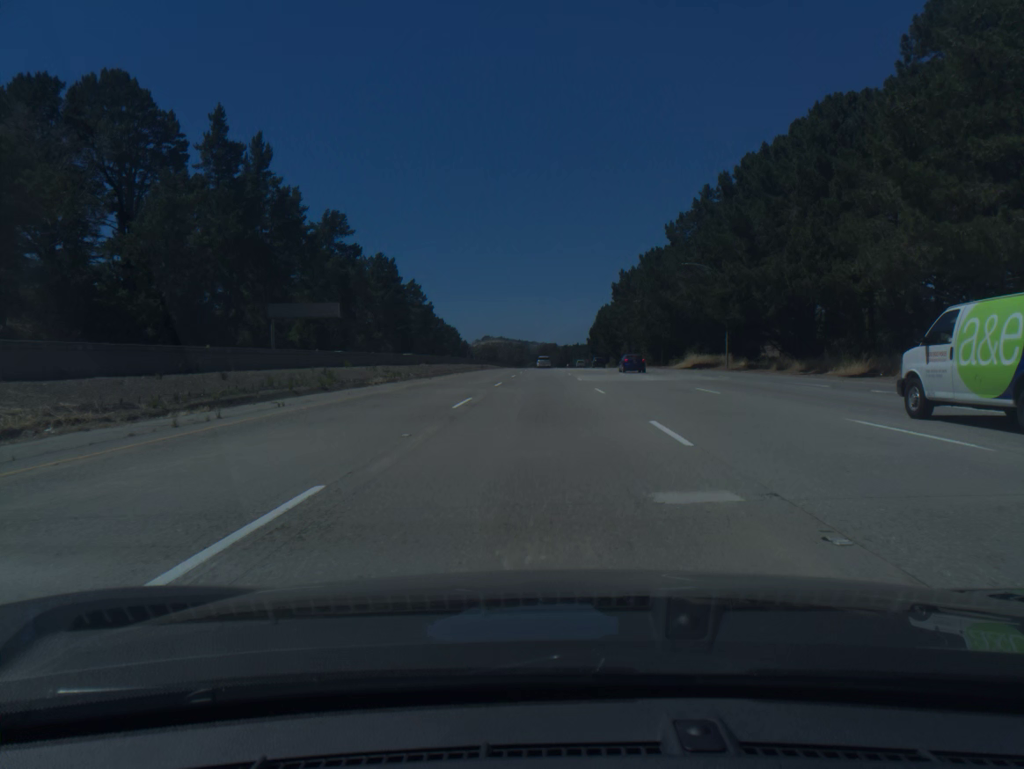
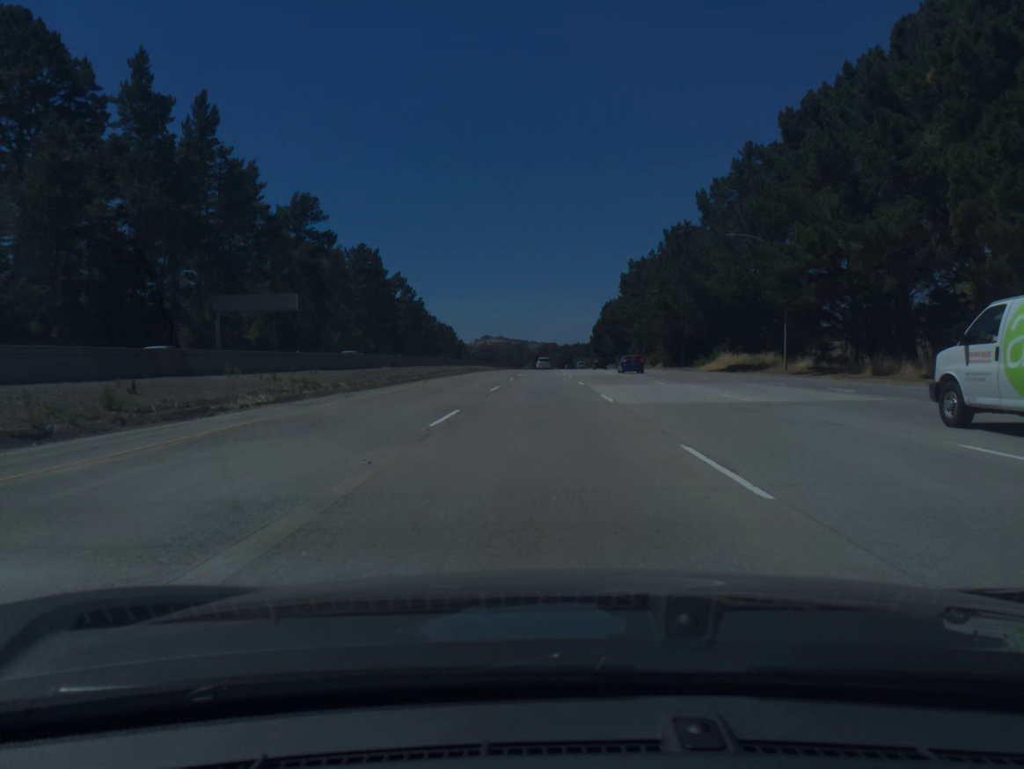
(0.0, +18.2) m; 0°
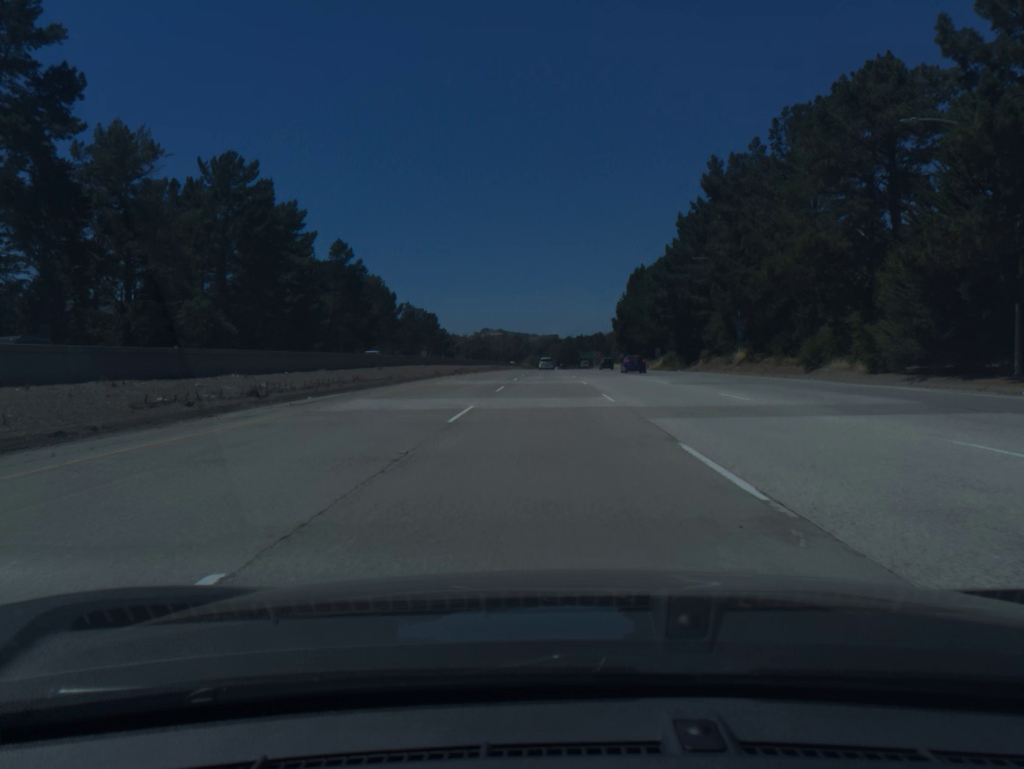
(-0.1, +72.9) m; 0°
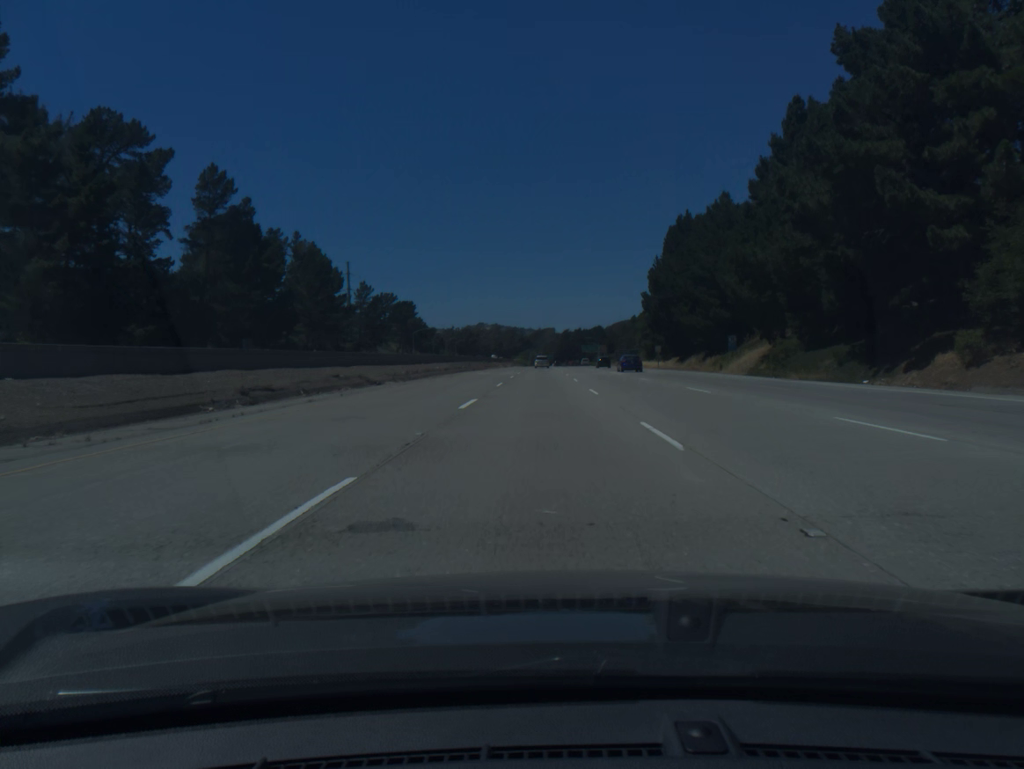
(+0.2, +55.0) m; 0°
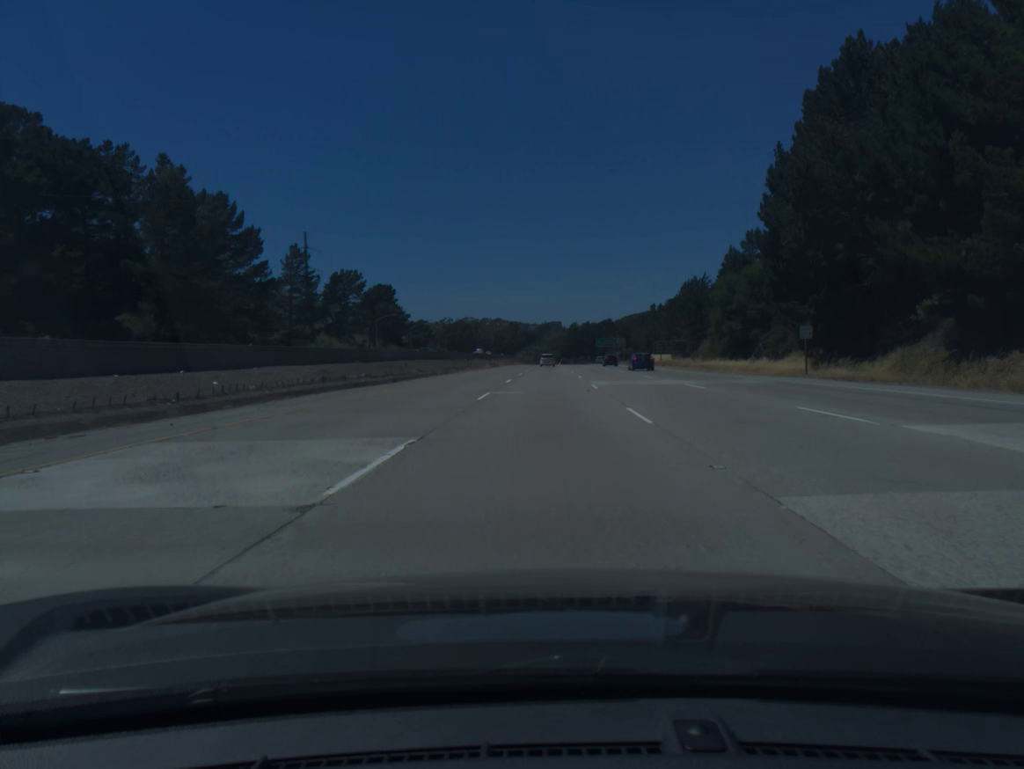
(-0.2, +55.2) m; 0°
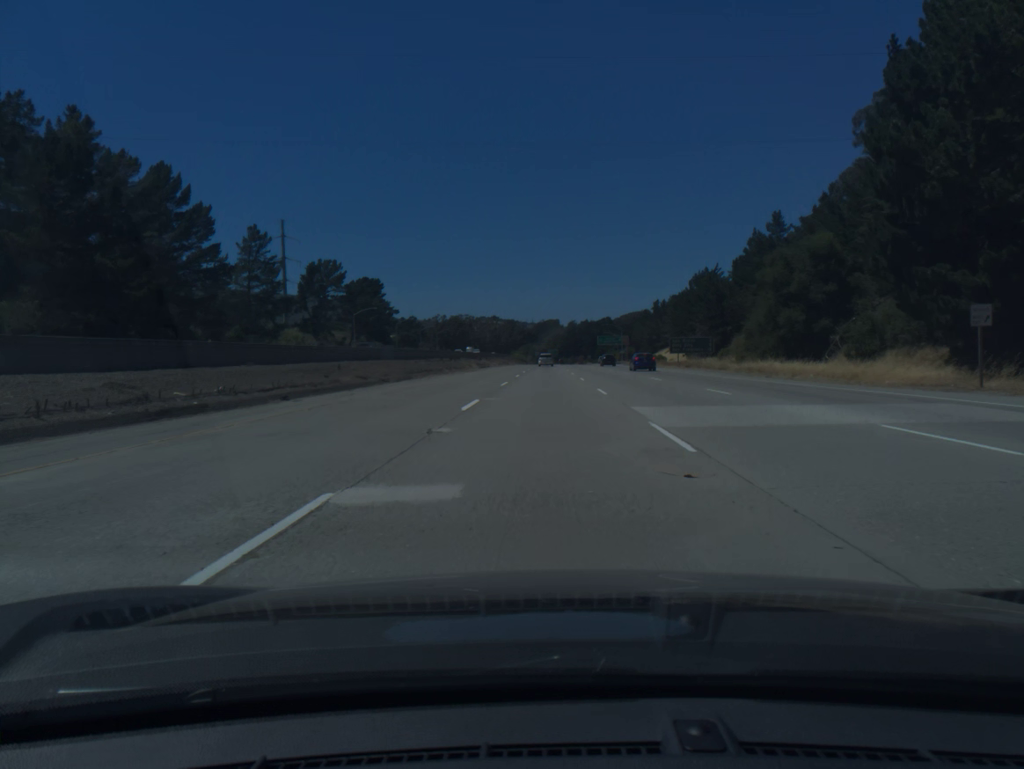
(0.0, +18.4) m; 0°
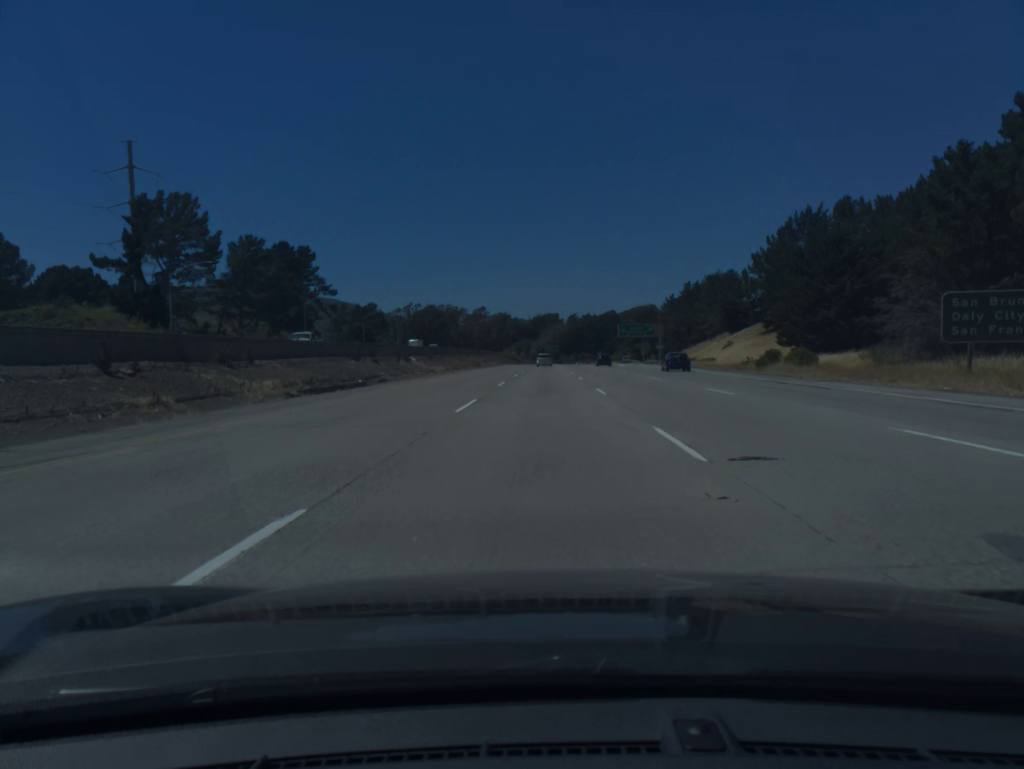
(+0.2, +73.9) m; 0°
